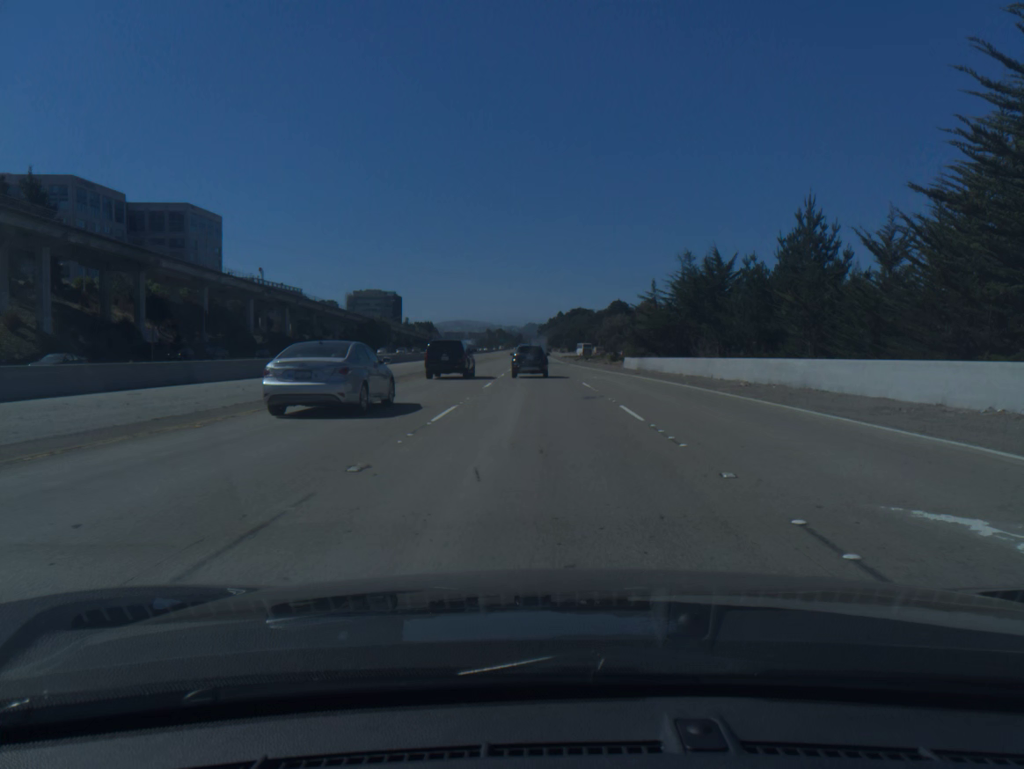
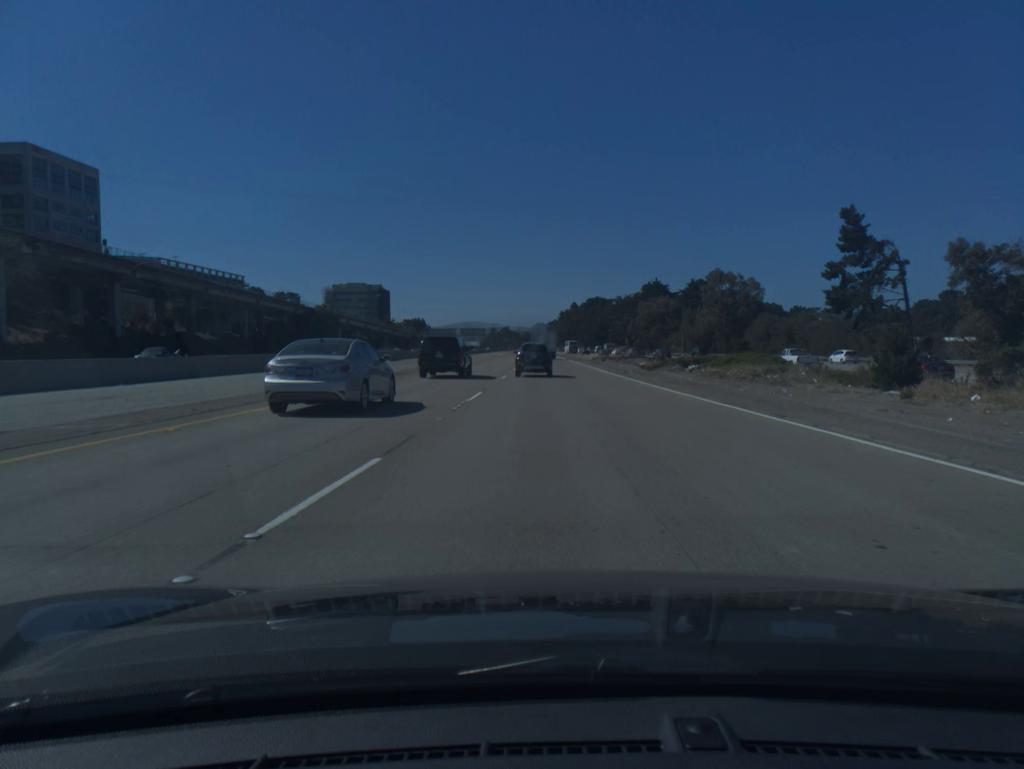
(-1.0, +81.2) m; -1°
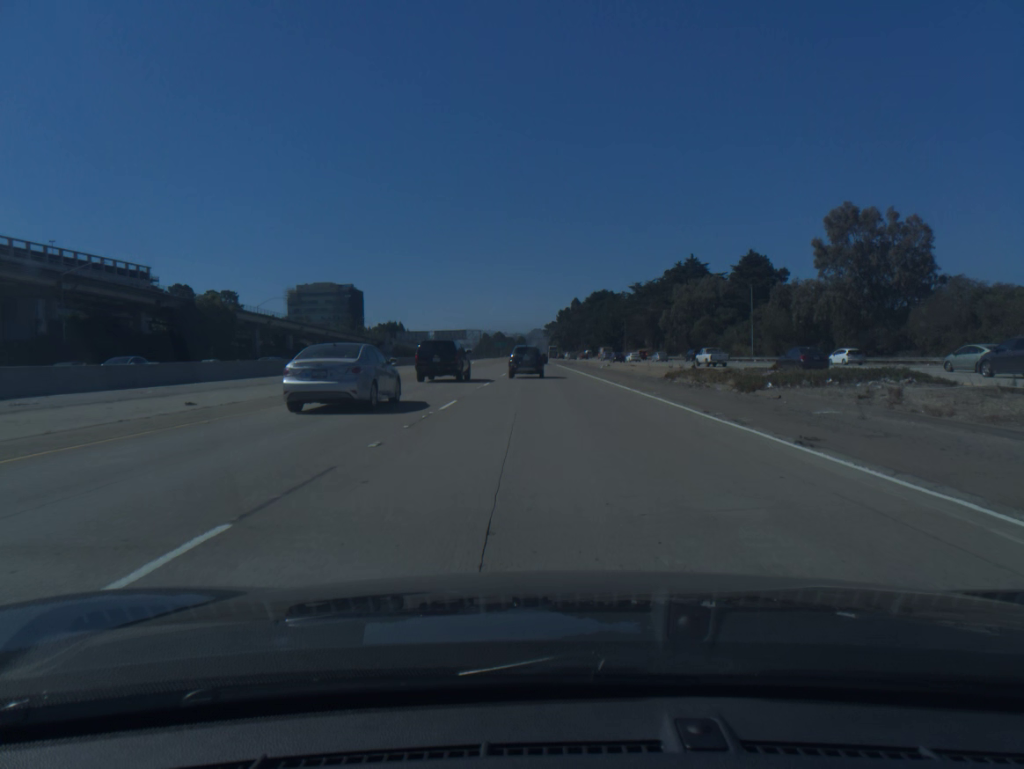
(+0.2, +62.6) m; 0°
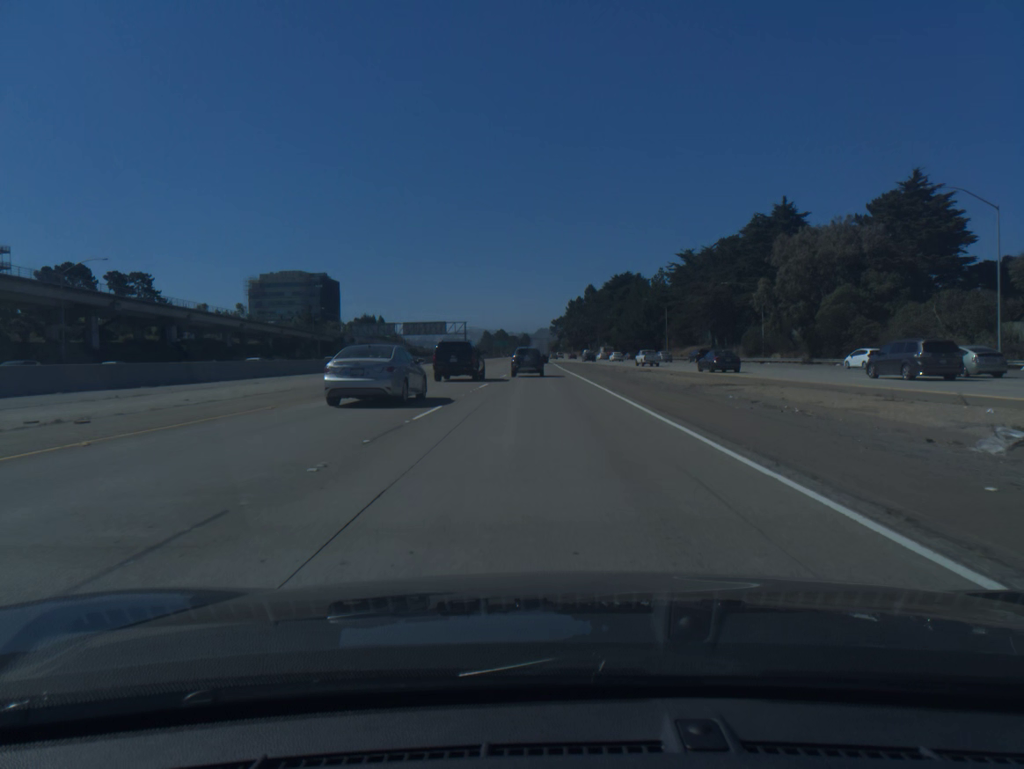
(-0.2, +61.2) m; 0°
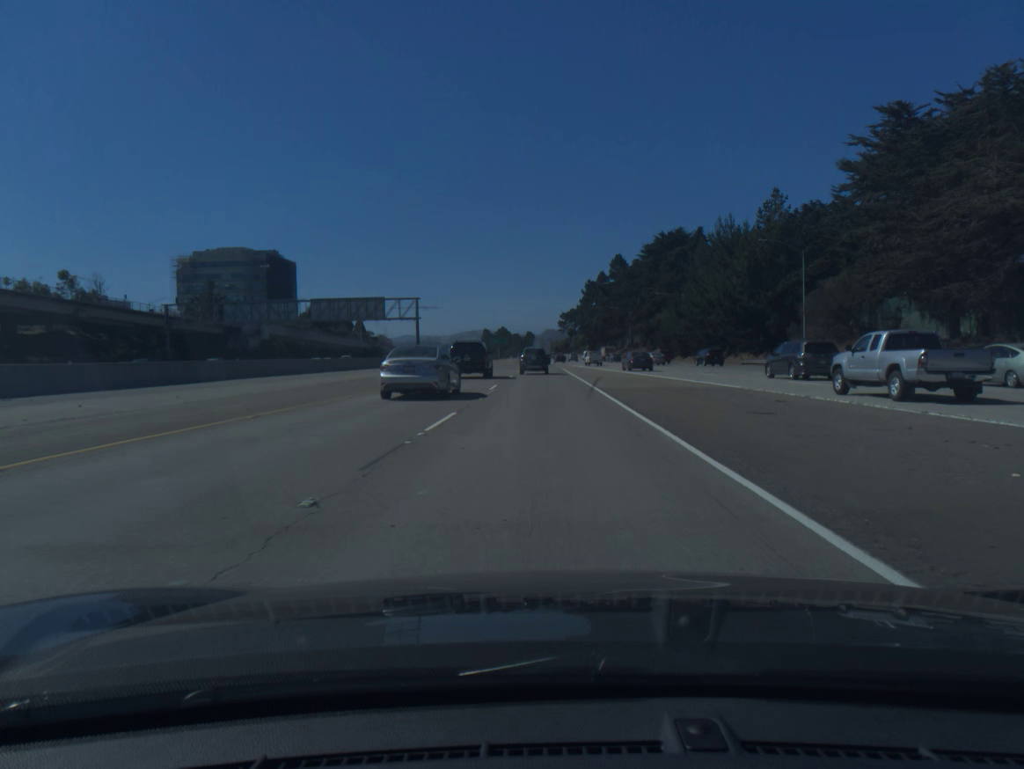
(-0.6, +75.8) m; 0°
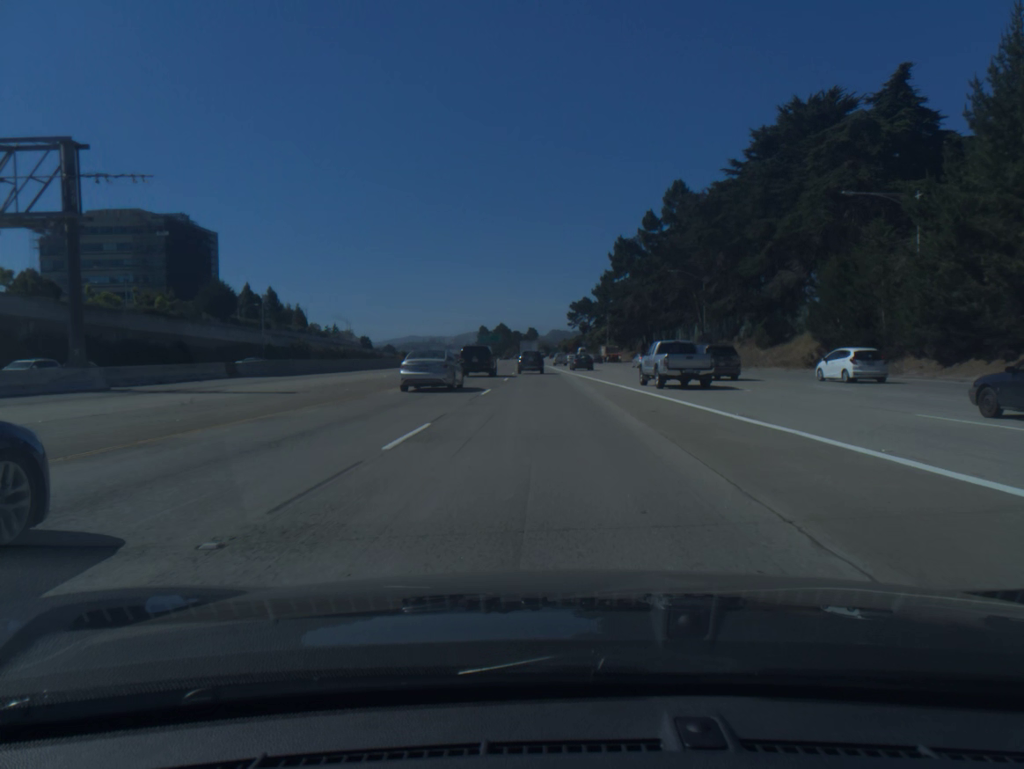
(-0.1, +76.3) m; 0°
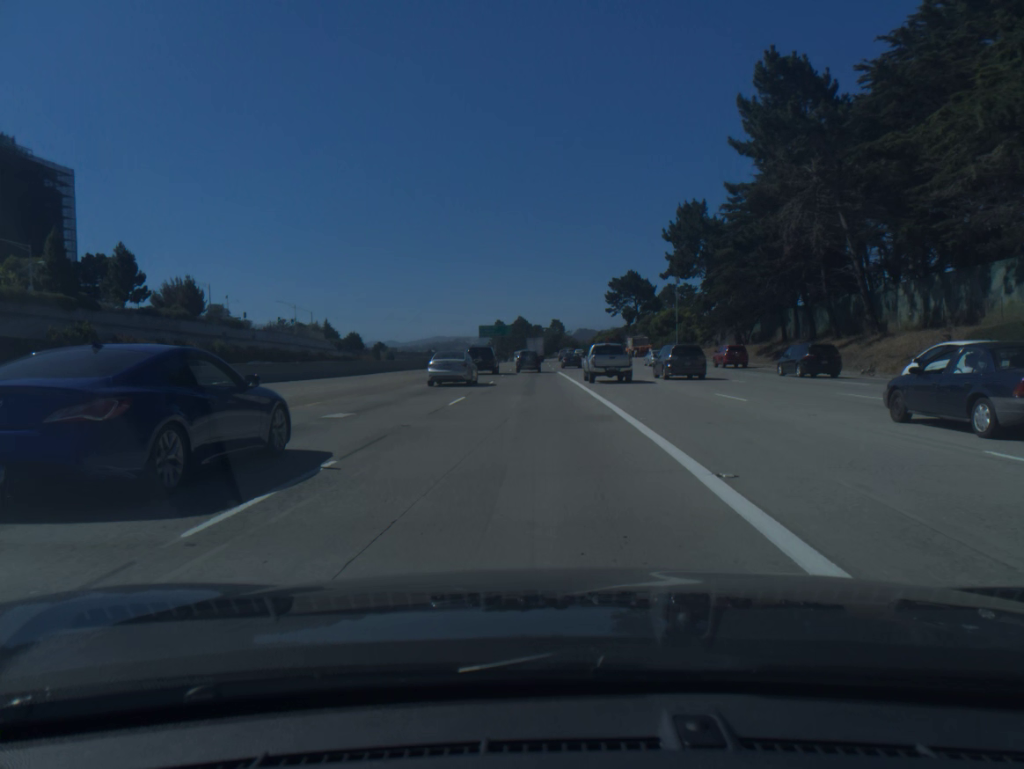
(-0.4, +77.9) m; -2°
